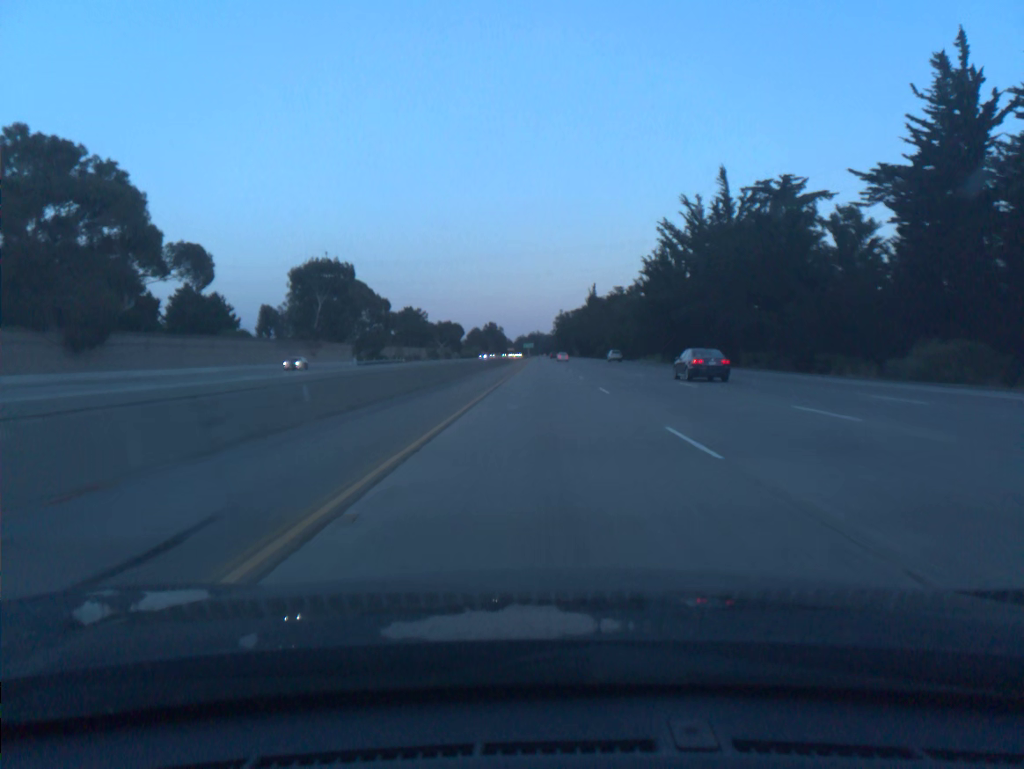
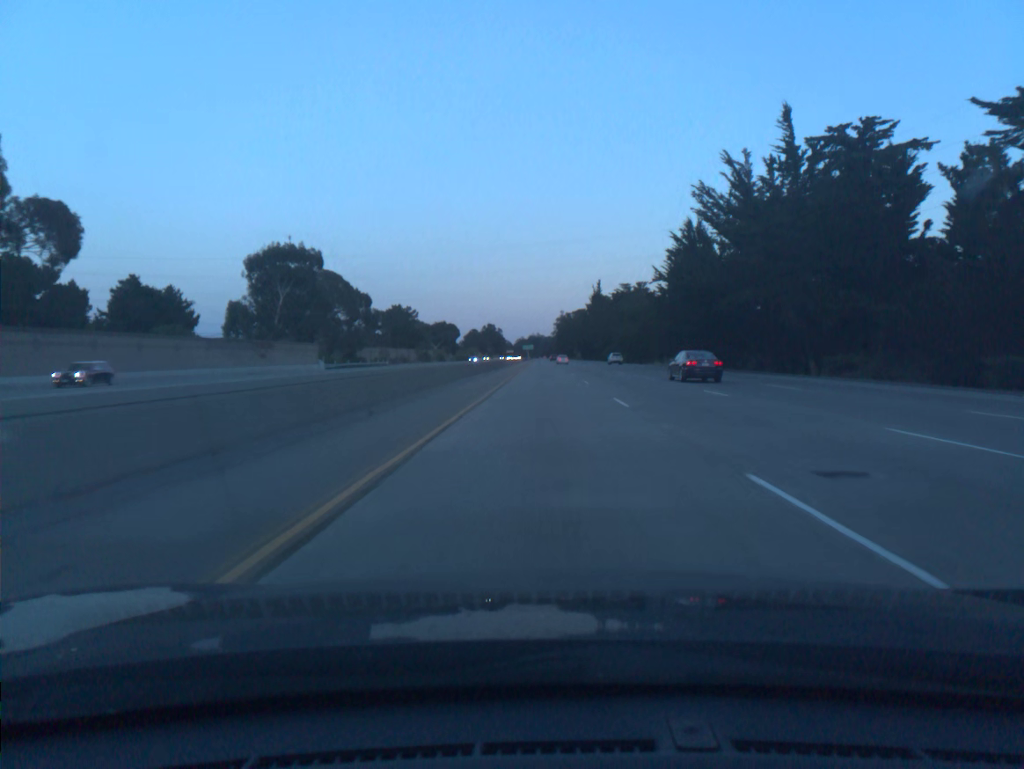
(0.0, +19.5) m; 0°
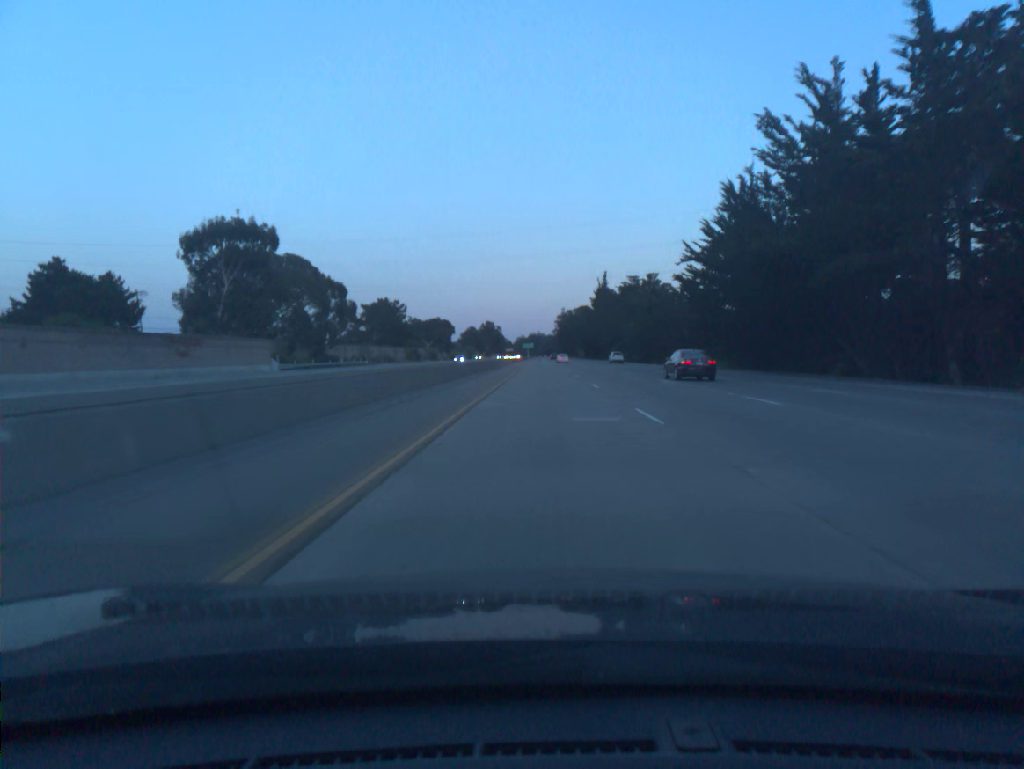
(0.0, +19.5) m; 0°
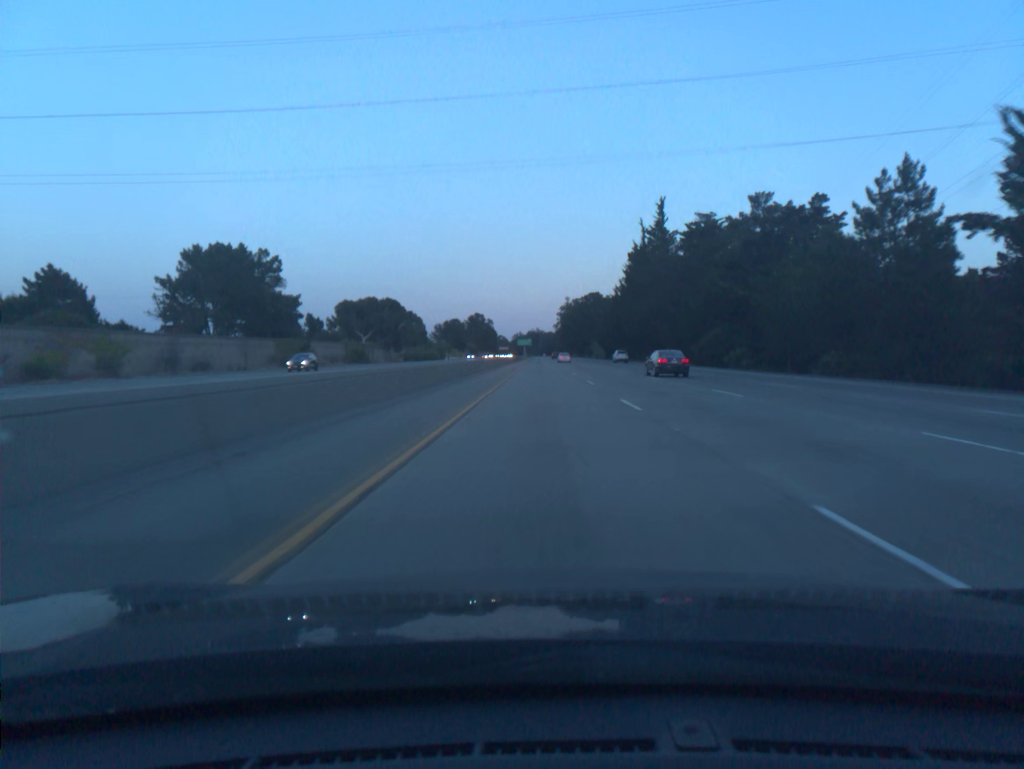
(-0.1, +97.9) m; 0°
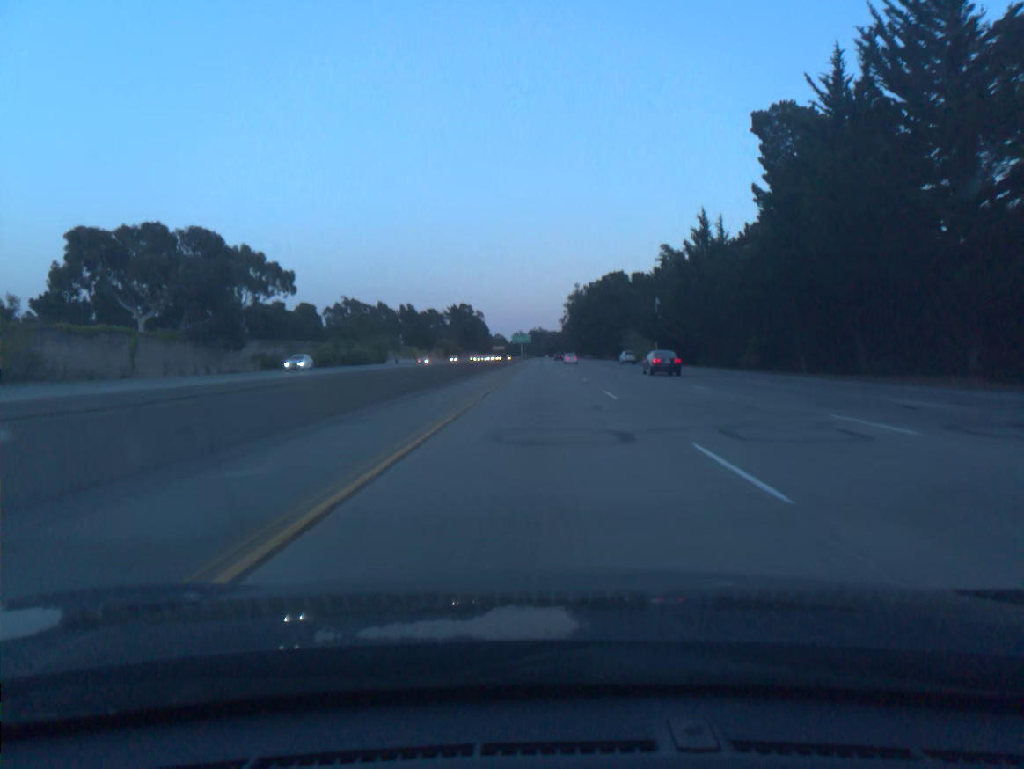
(0.0, +98.3) m; 0°
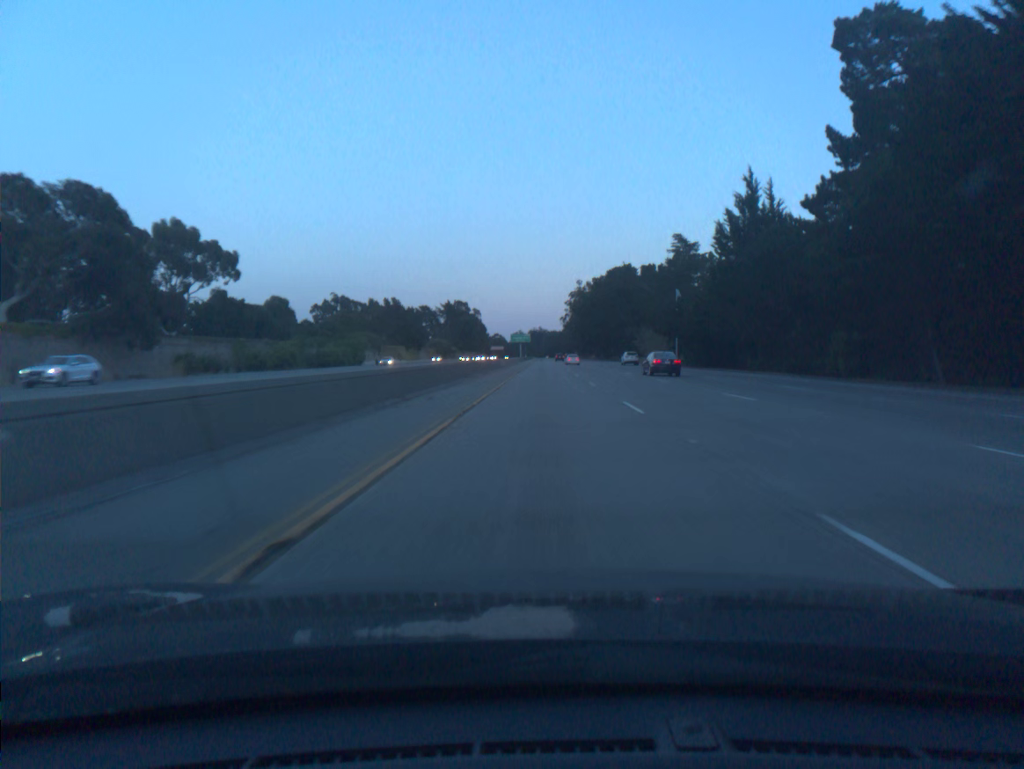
(0.0, +19.6) m; 0°
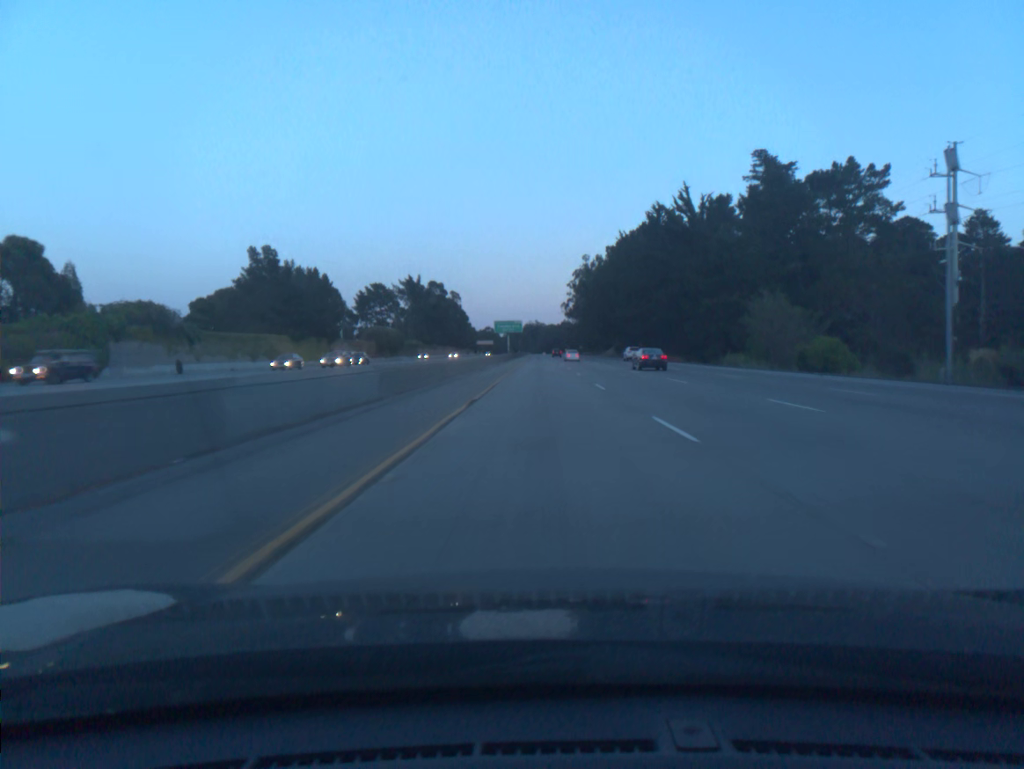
(+0.2, +78.5) m; 0°
